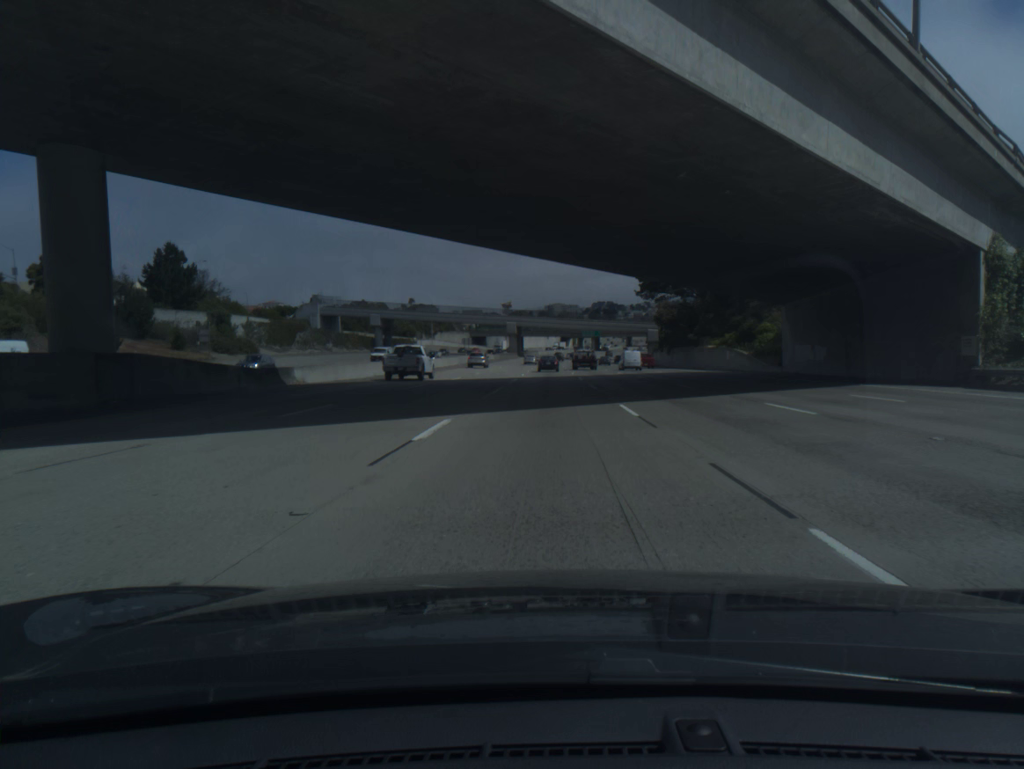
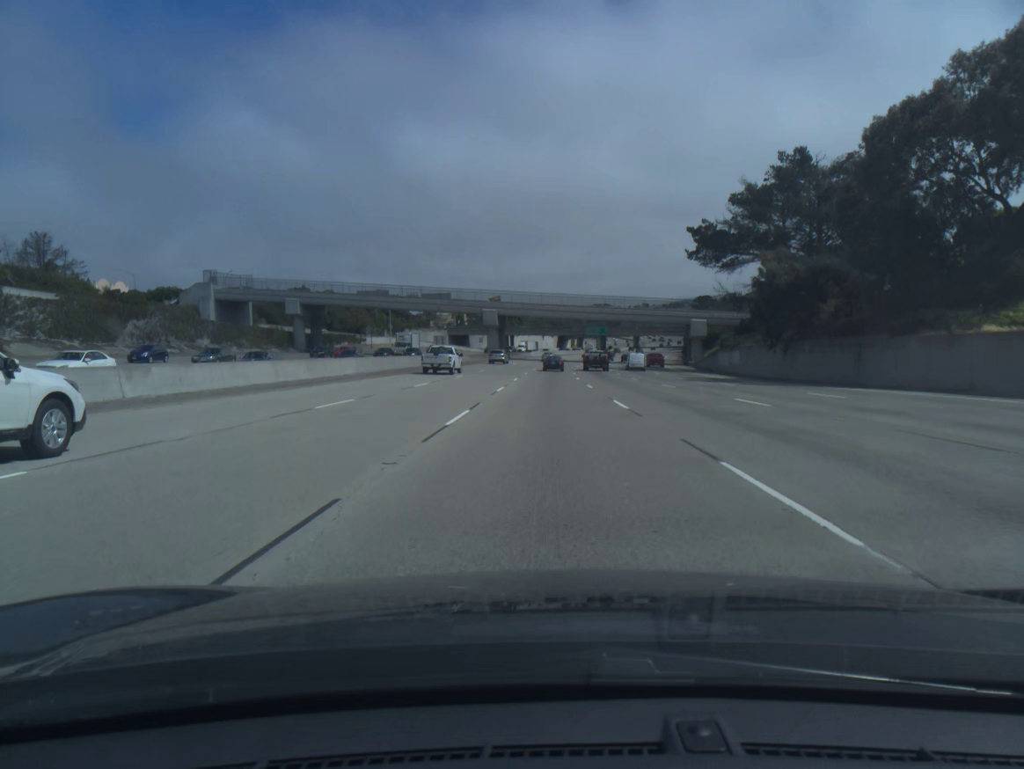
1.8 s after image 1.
(+0.1, +54.2) m; 0°
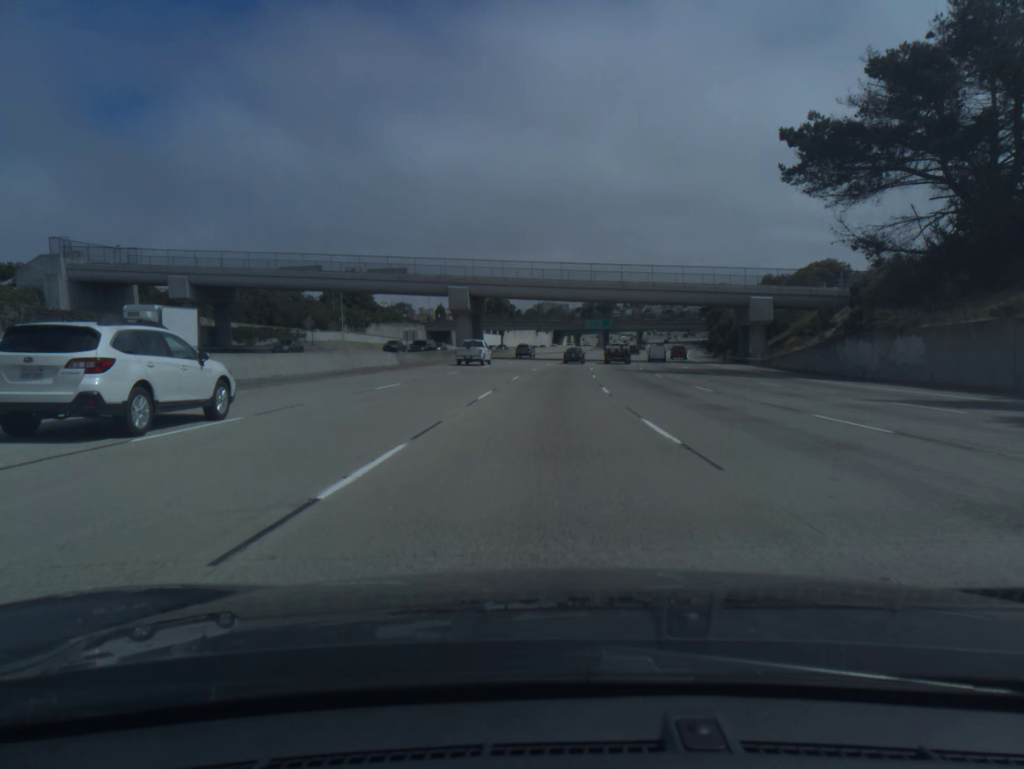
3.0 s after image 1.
(+0.1, +36.4) m; 0°
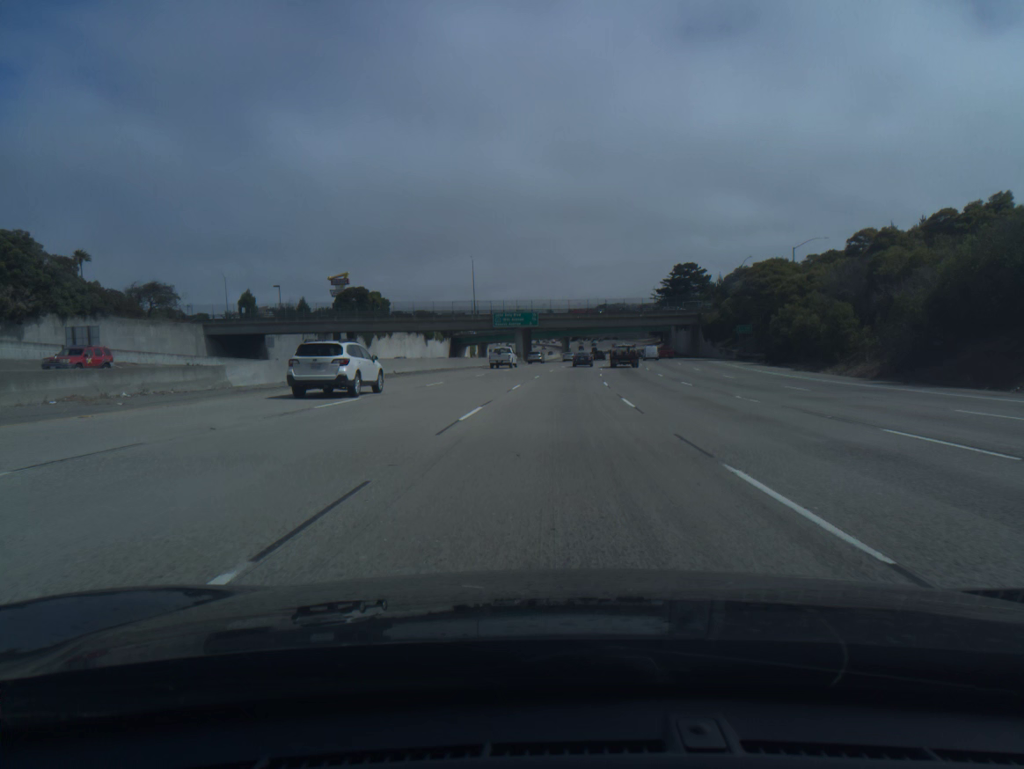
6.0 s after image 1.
(+4.4, +91.2) m; +7°
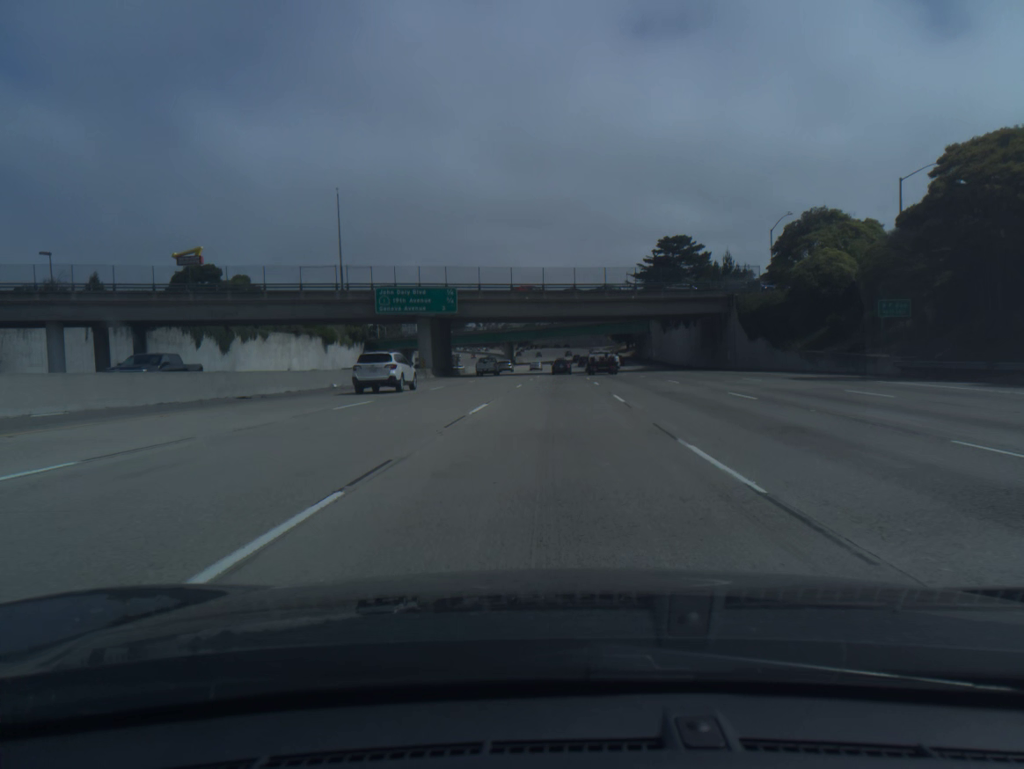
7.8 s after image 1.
(+2.1, +54.8) m; +4°
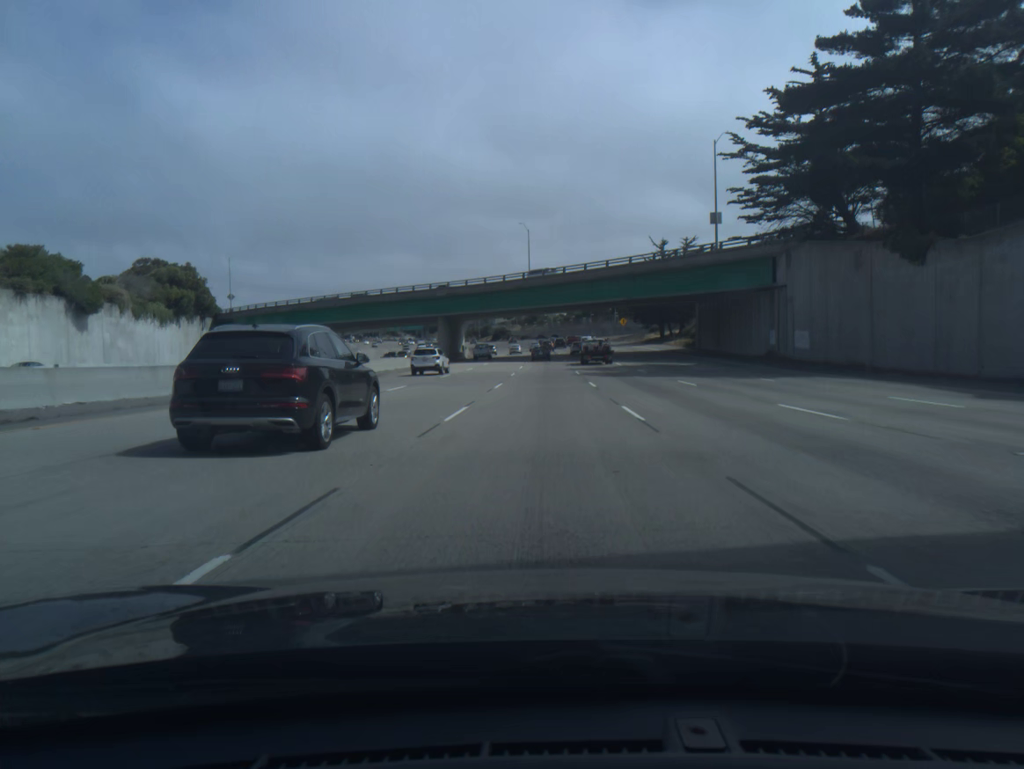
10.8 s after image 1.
(+1.8, +91.5) m; +1°
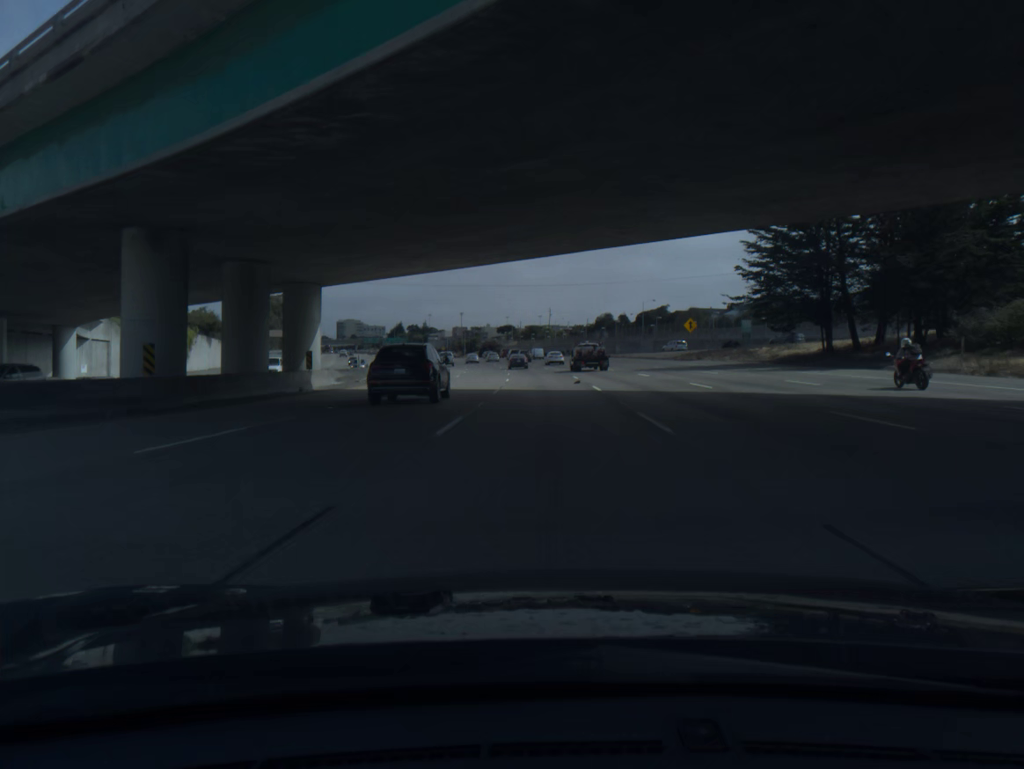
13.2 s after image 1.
(-0.1, +73.8) m; 0°
